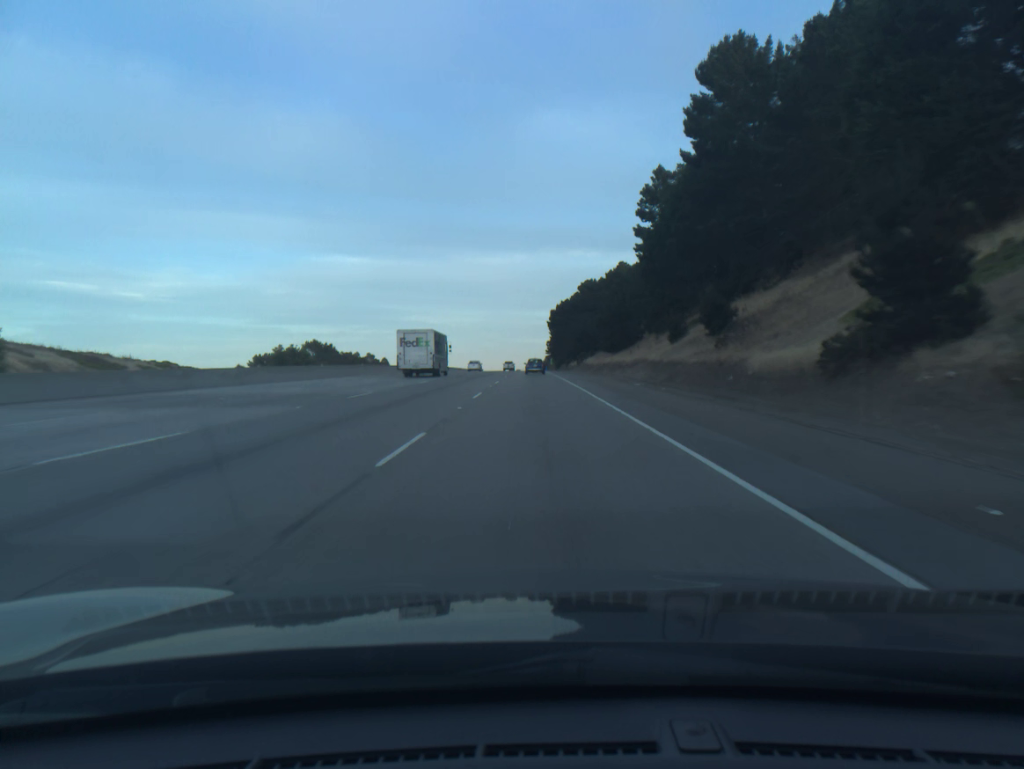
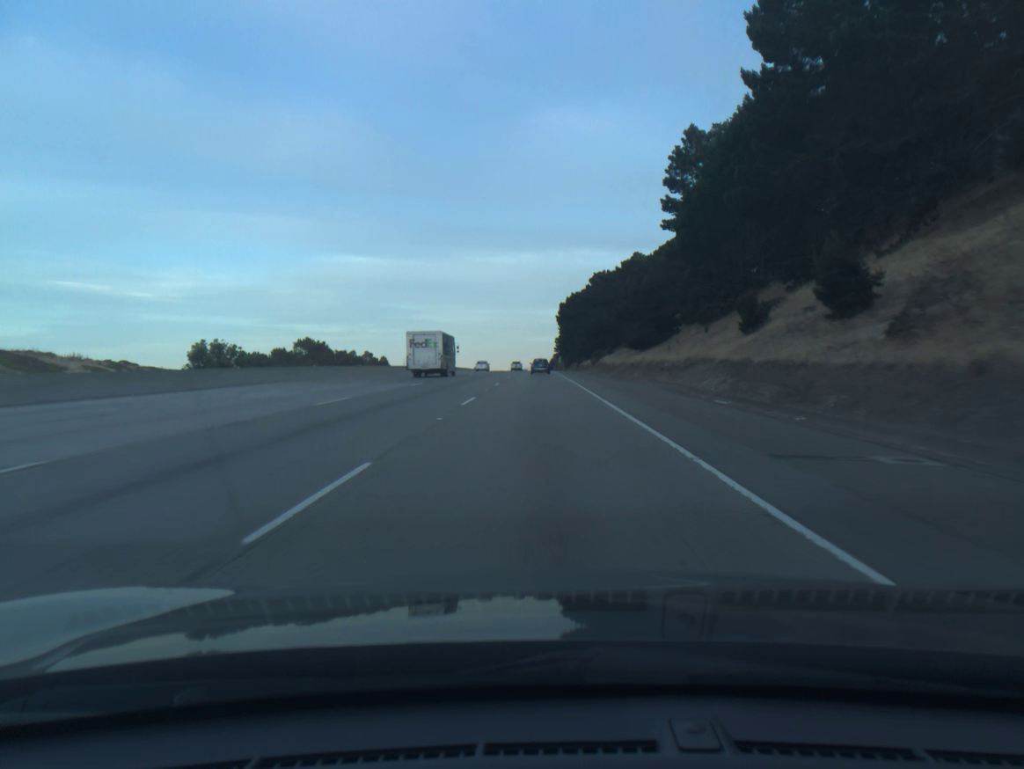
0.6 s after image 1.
(-0.1, +18.4) m; -1°
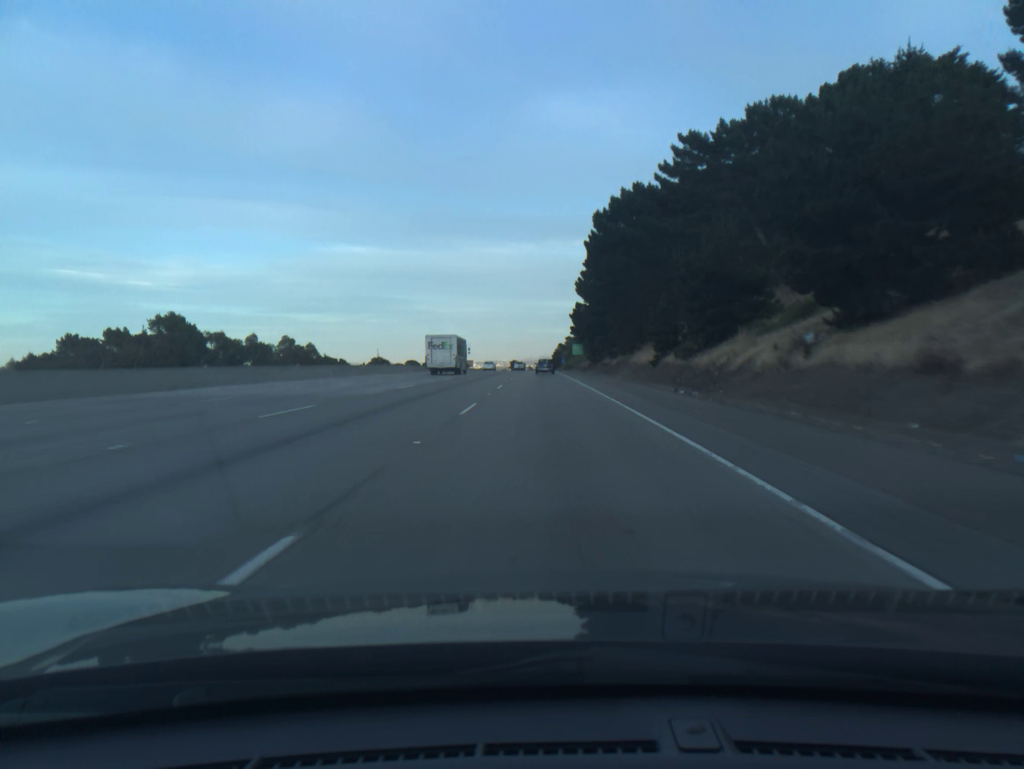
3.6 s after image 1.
(-0.9, +92.2) m; 0°
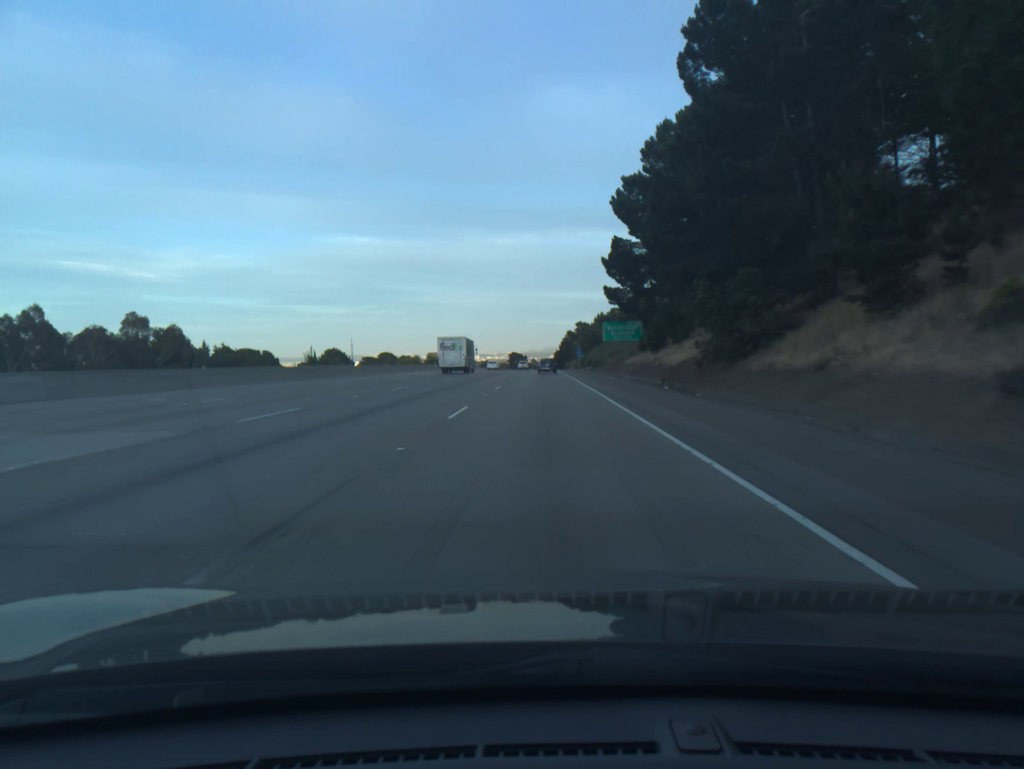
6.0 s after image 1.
(-0.1, +74.0) m; 0°
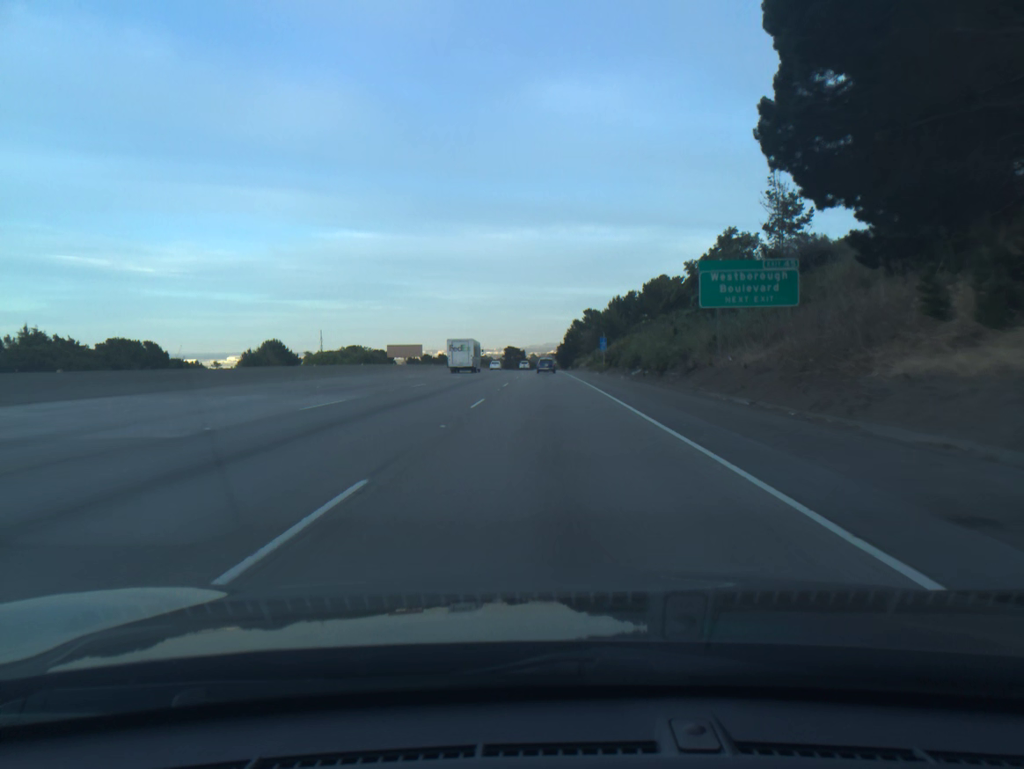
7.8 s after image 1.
(-0.1, +55.2) m; 0°
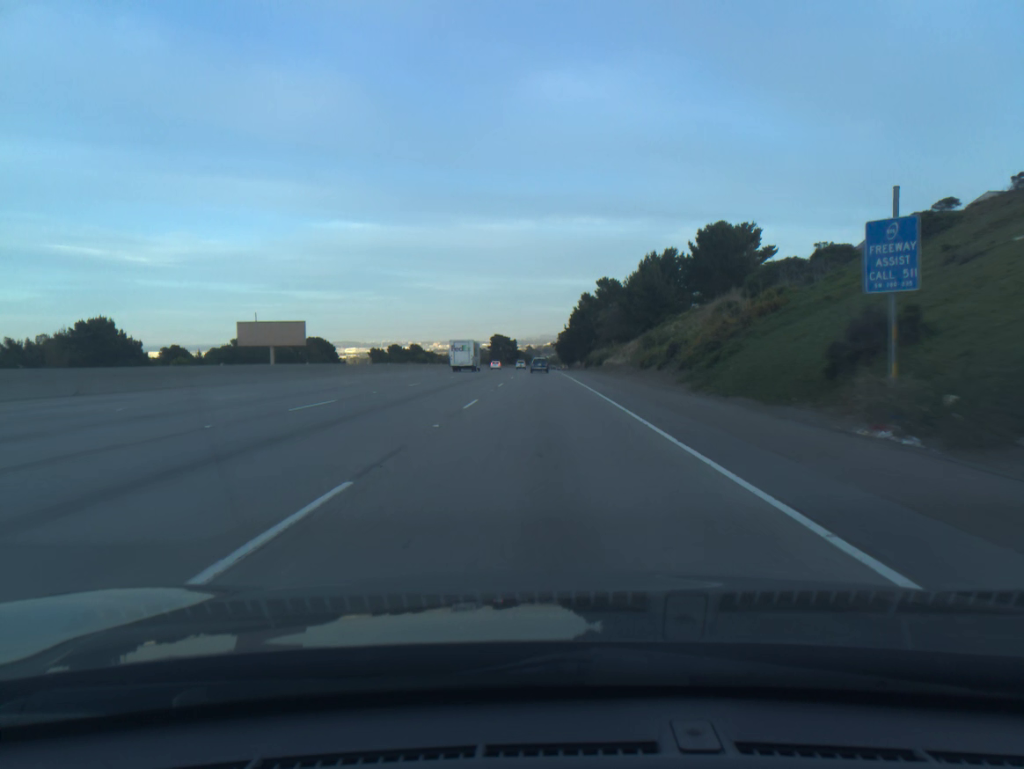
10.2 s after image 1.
(+0.3, +73.6) m; 0°
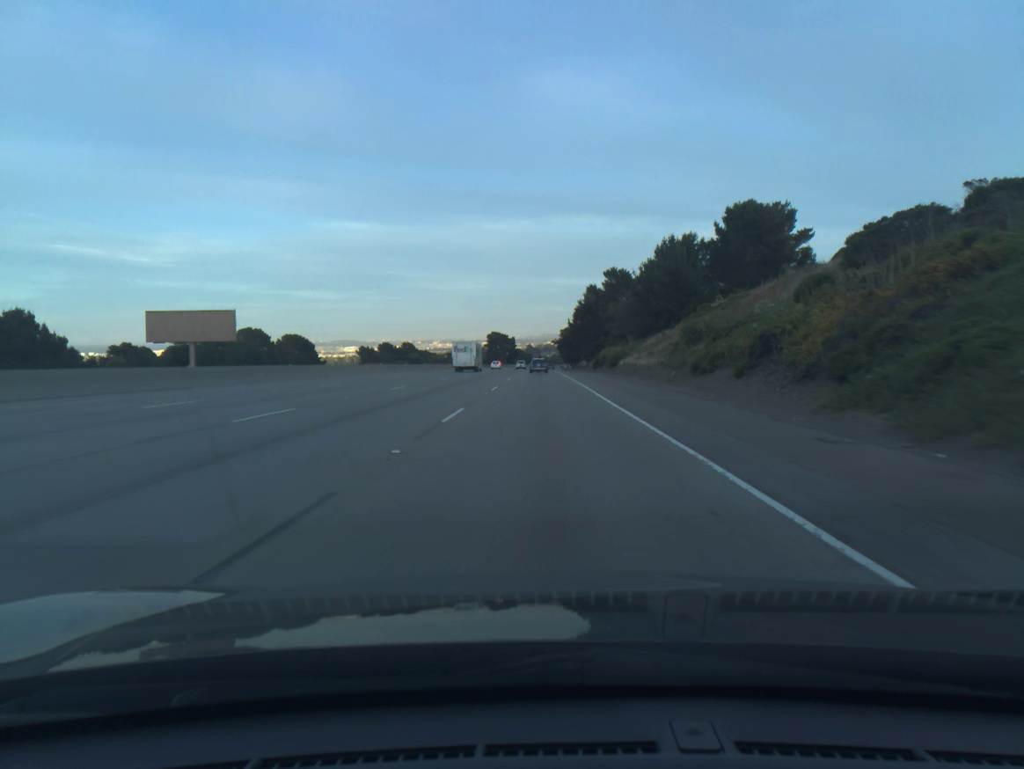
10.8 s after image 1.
(0.0, +18.5) m; 0°
